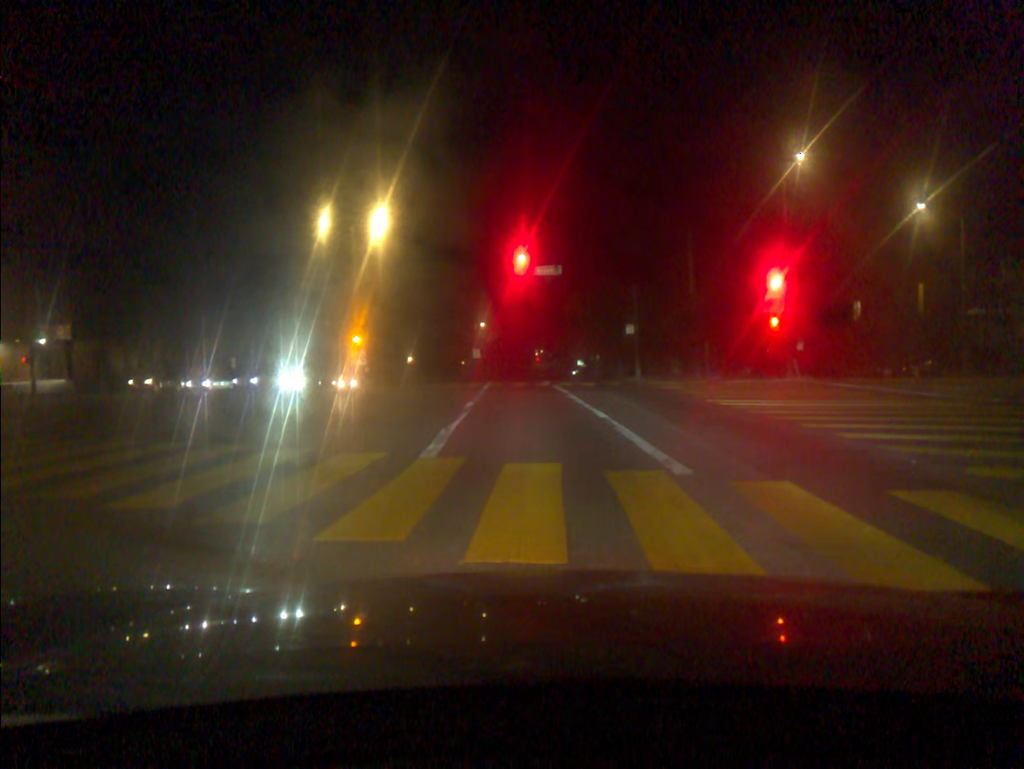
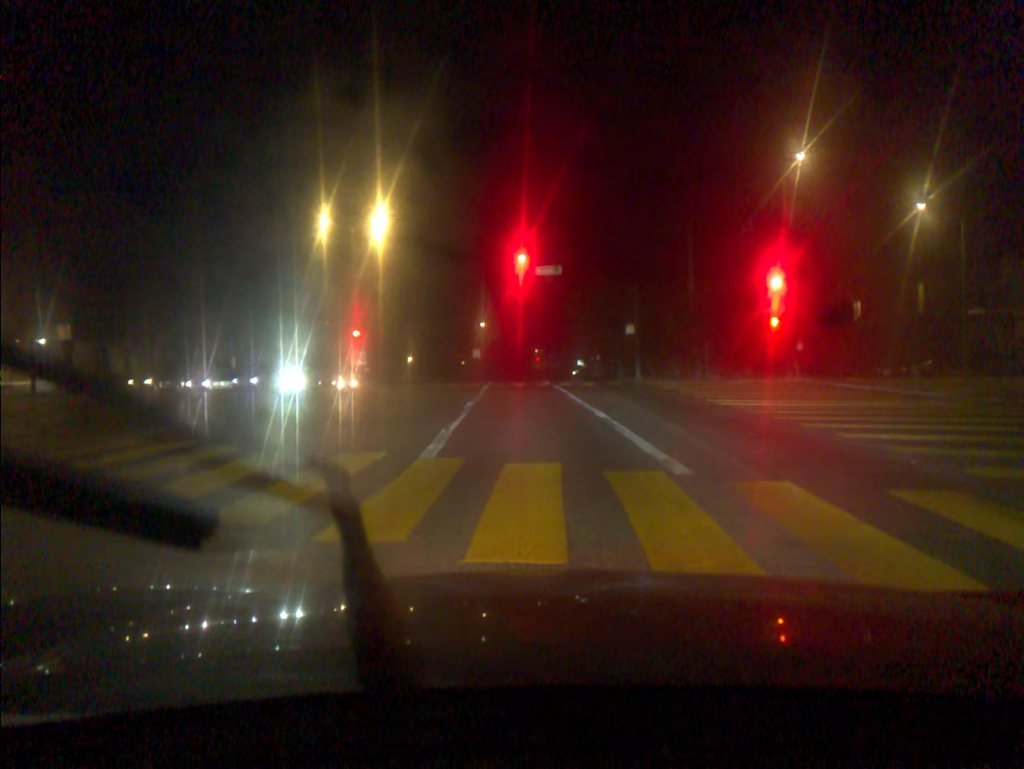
(0.0, 0.0) m; 0°
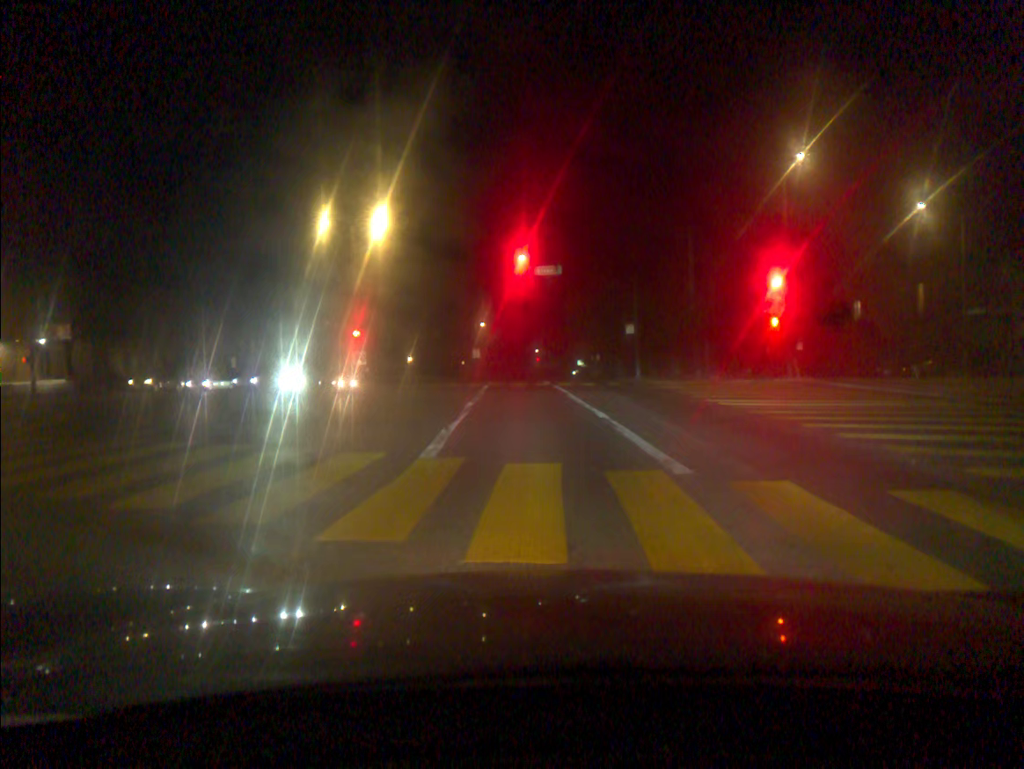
(0.0, 0.0) m; 0°
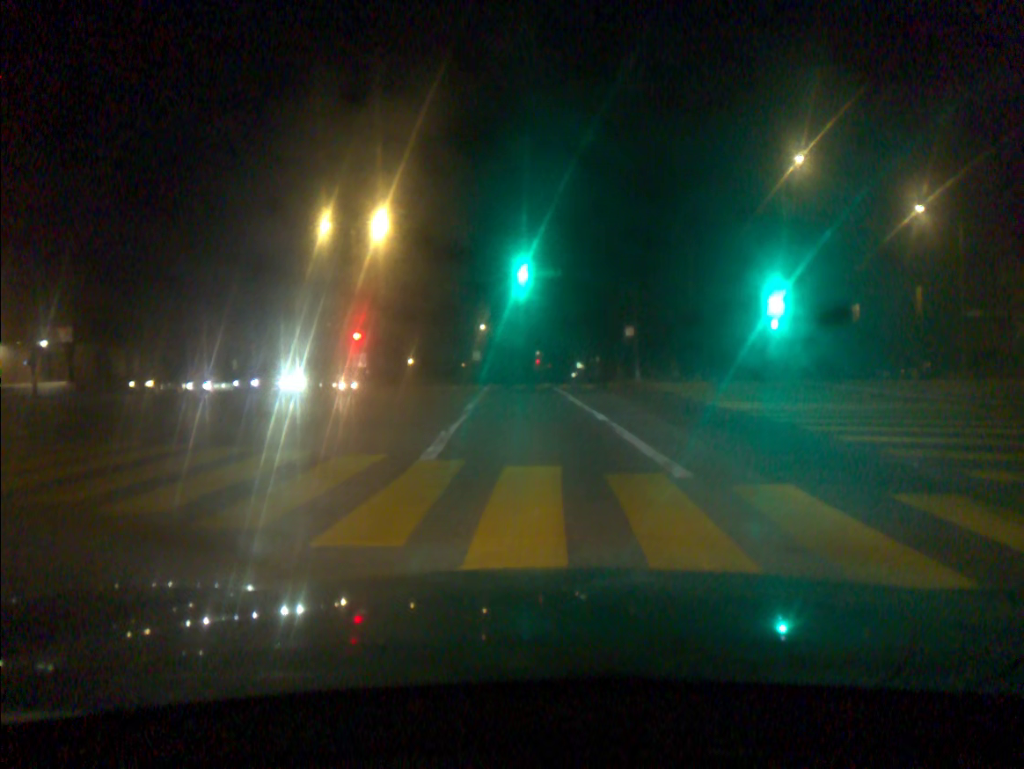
(0.0, +0.1) m; 0°
